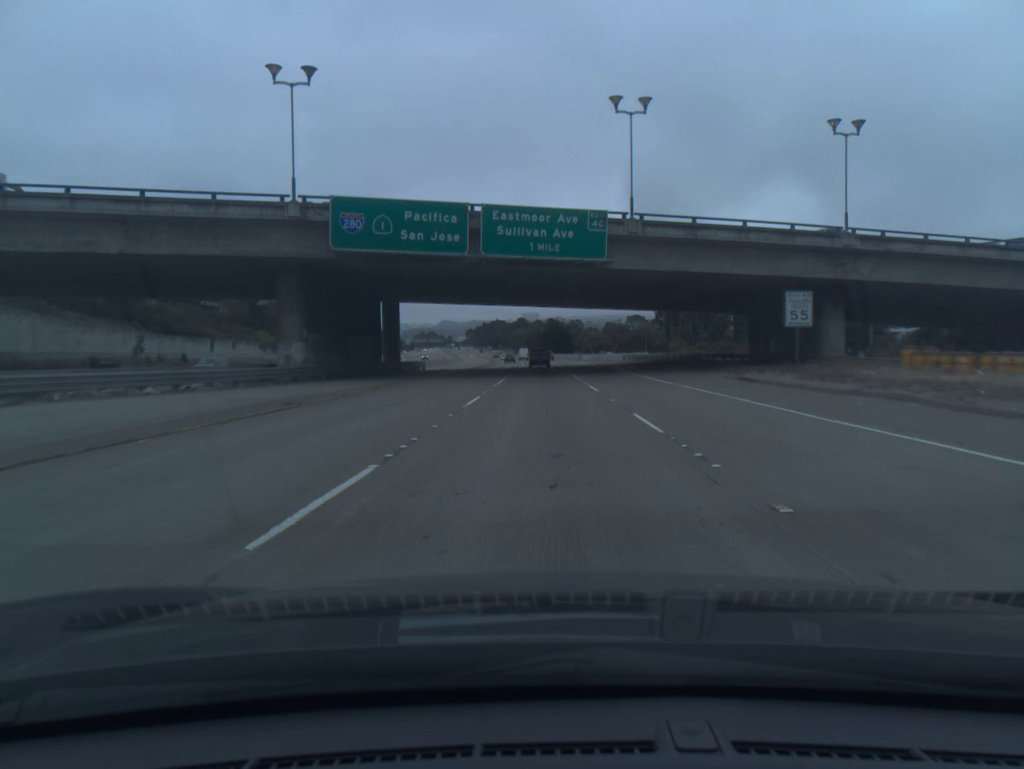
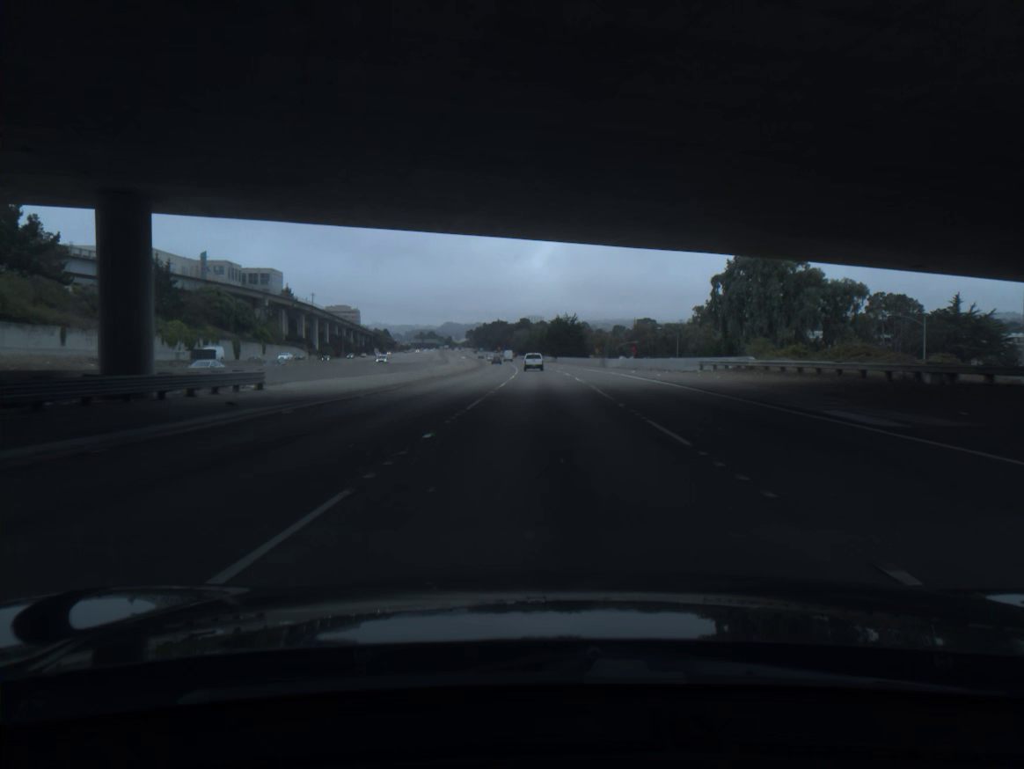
(0.0, +45.1) m; 0°
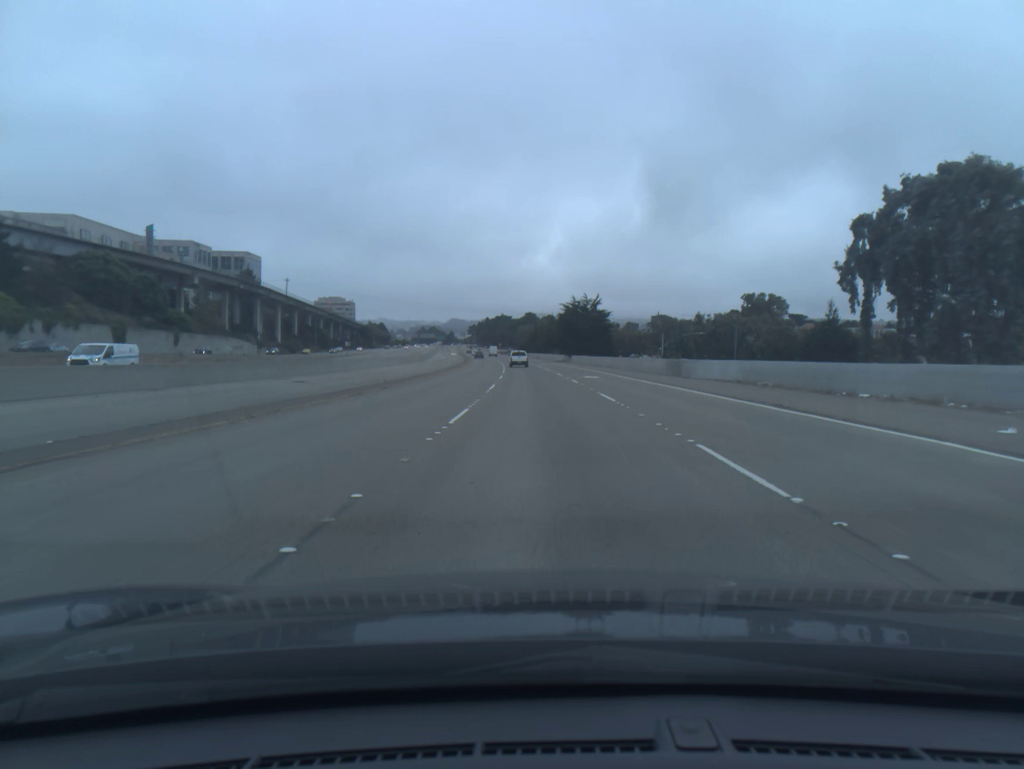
(-0.1, +46.3) m; 0°
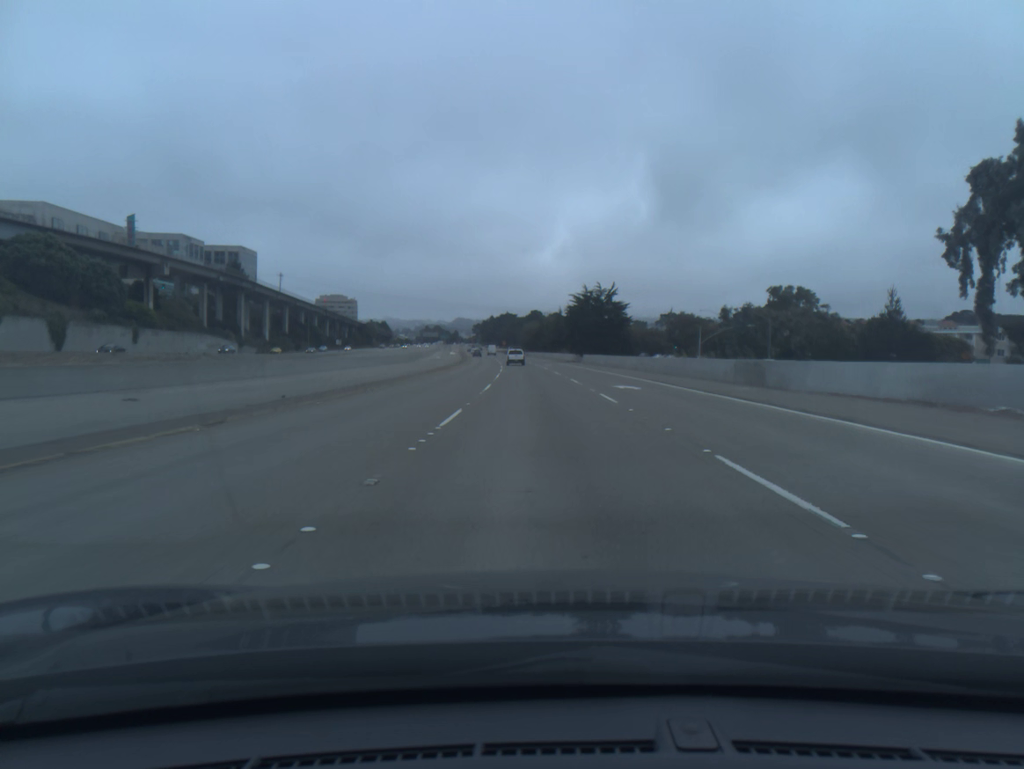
(-0.1, +15.8) m; 0°
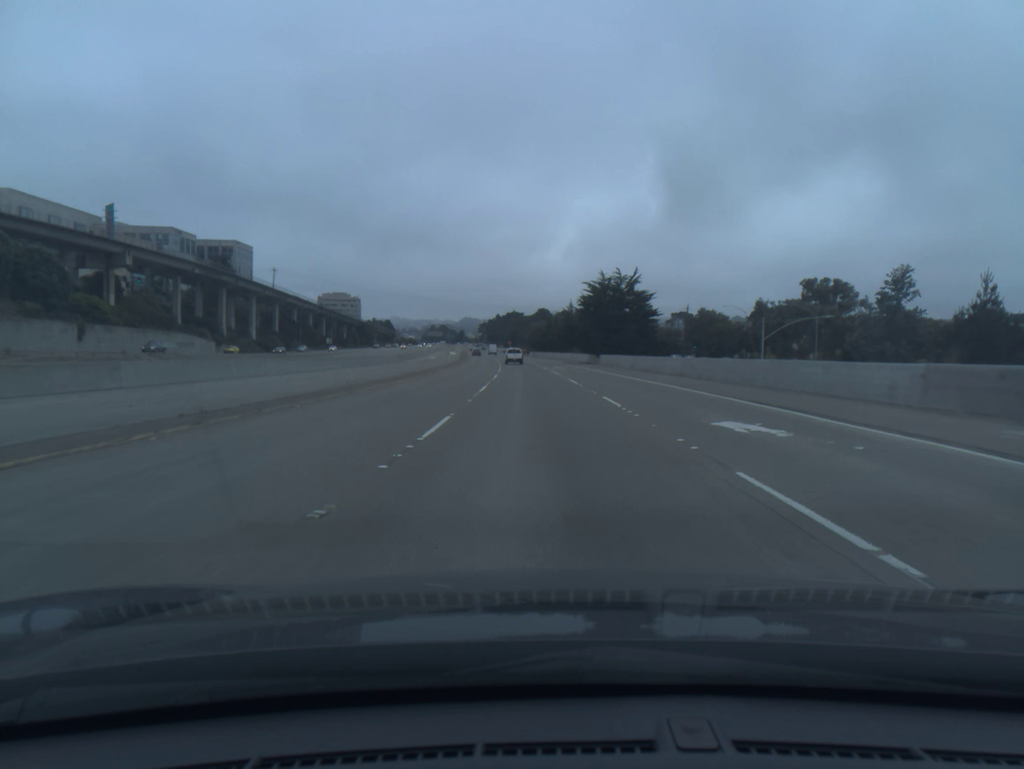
(-0.1, +15.9) m; -1°
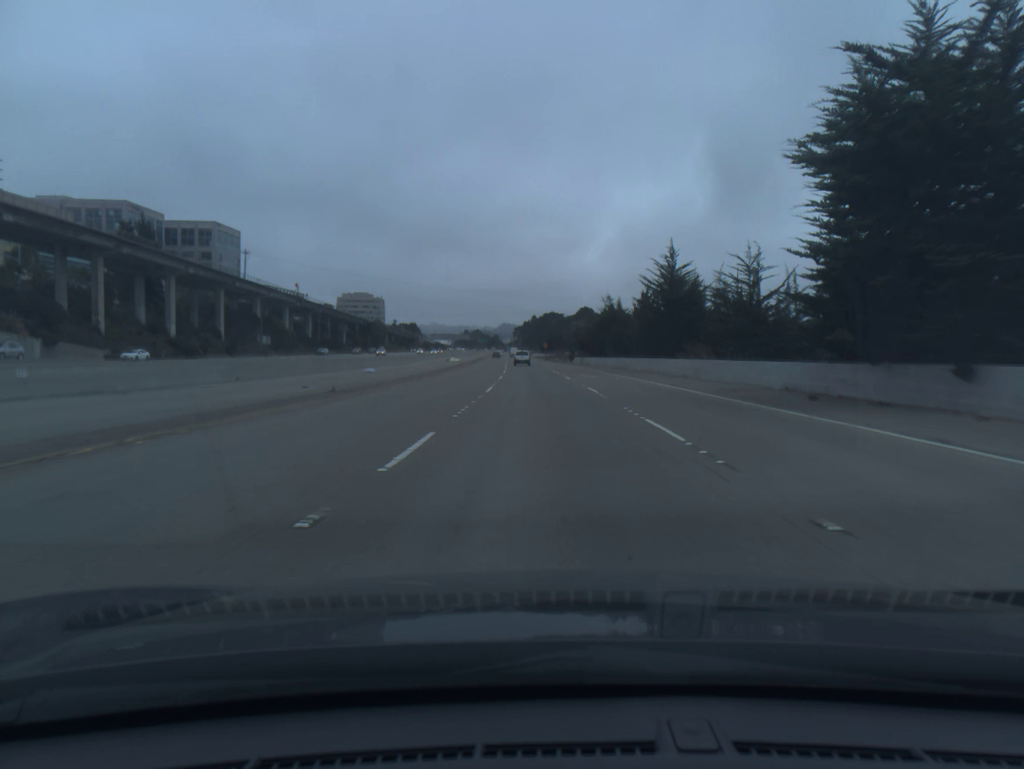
(-1.6, +65.4) m; -3°
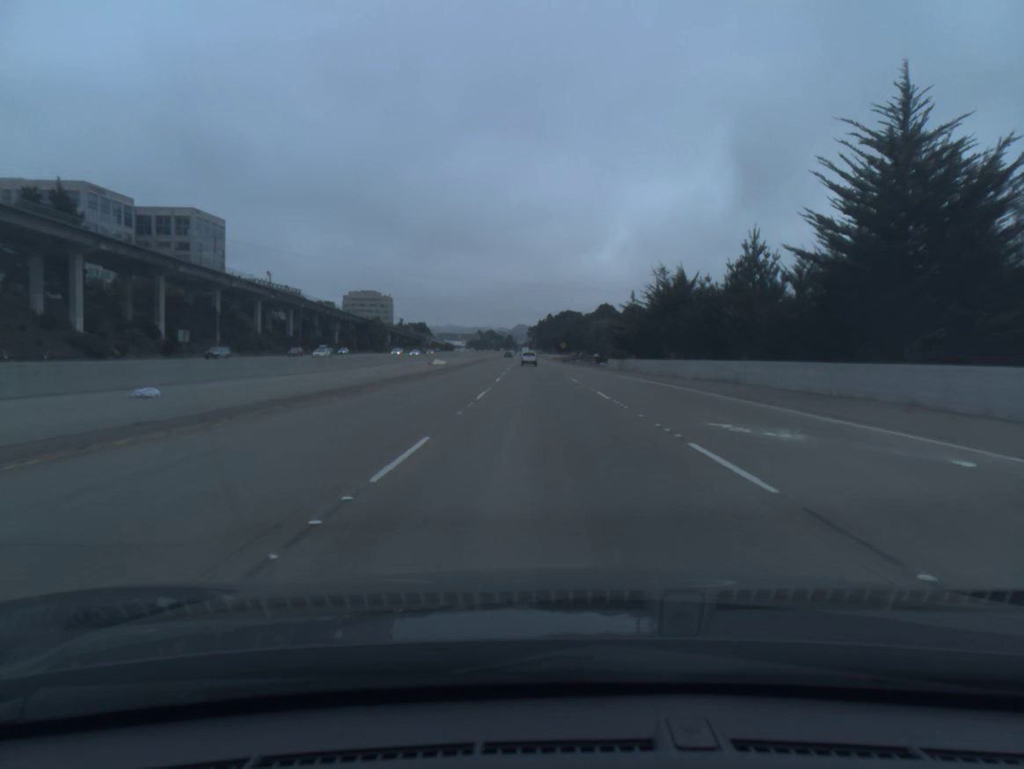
(-0.3, +33.5) m; -1°
